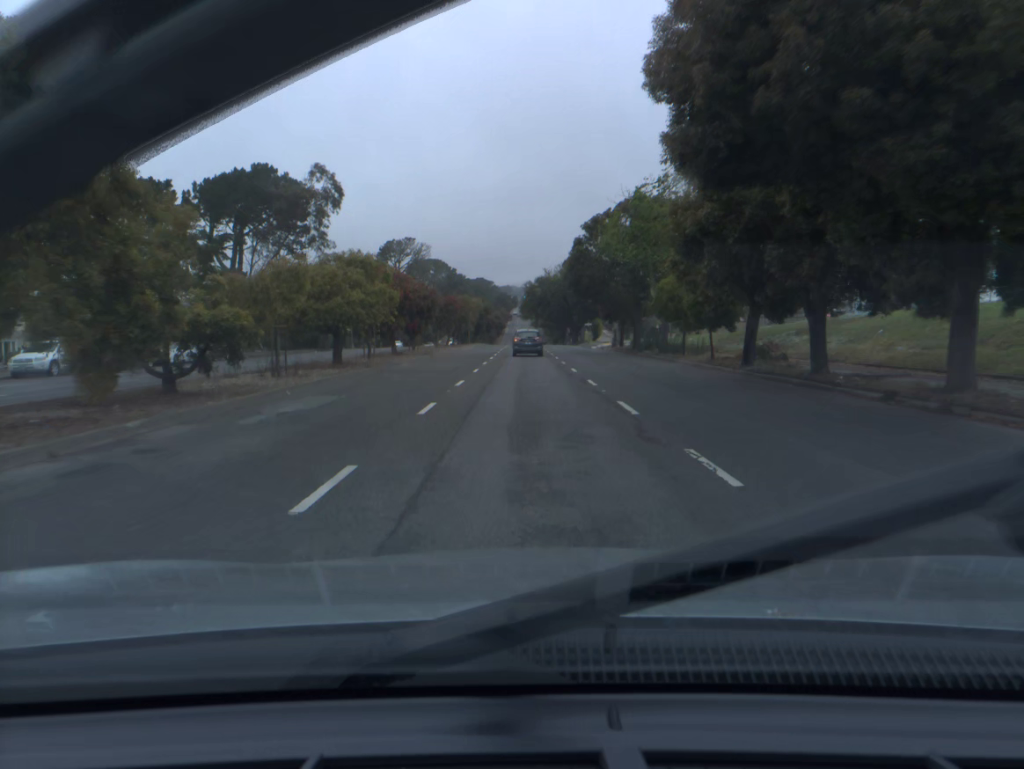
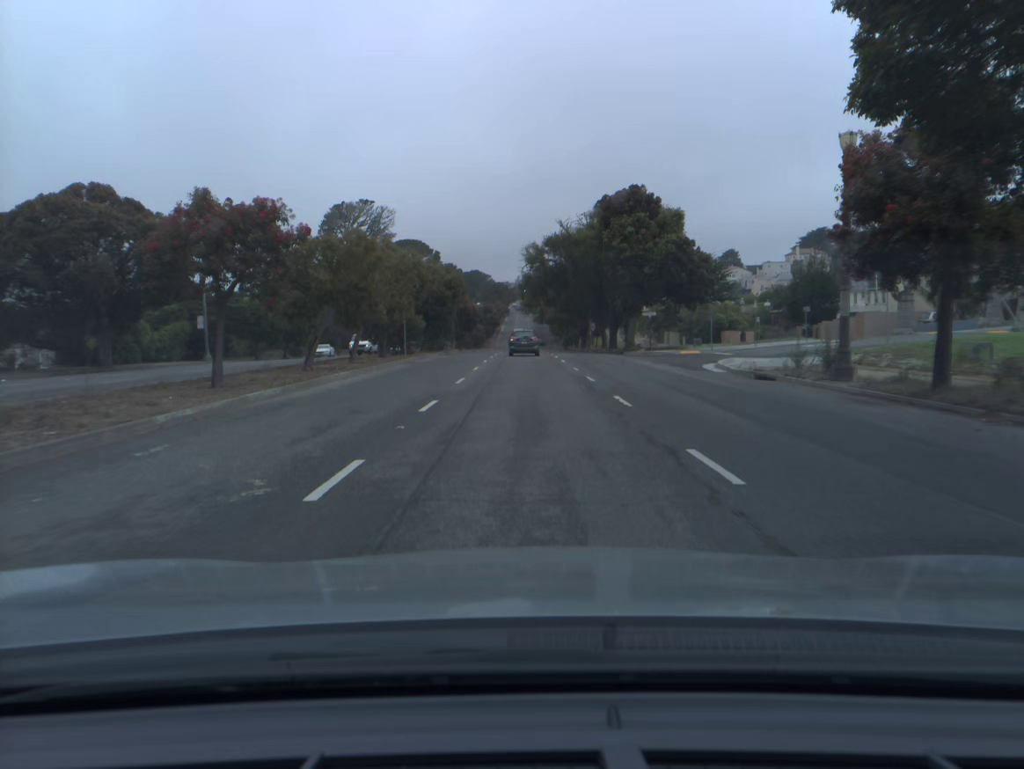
(0.0, +50.7) m; 0°
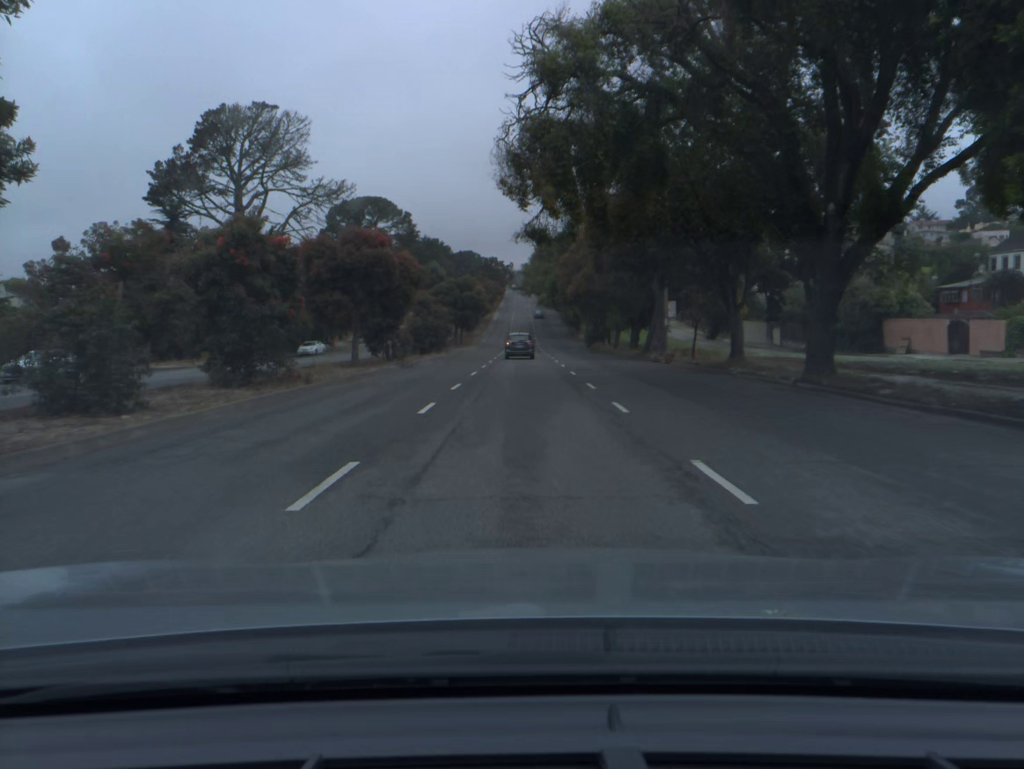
(+0.1, +51.0) m; 0°
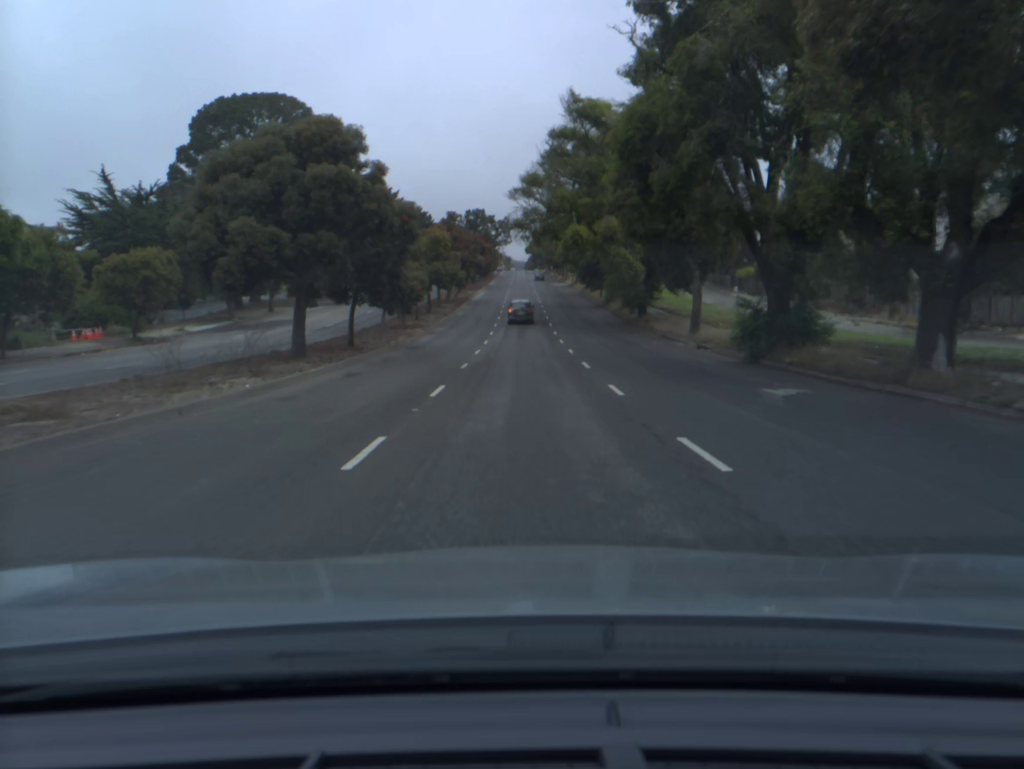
(-0.2, +63.7) m; 0°
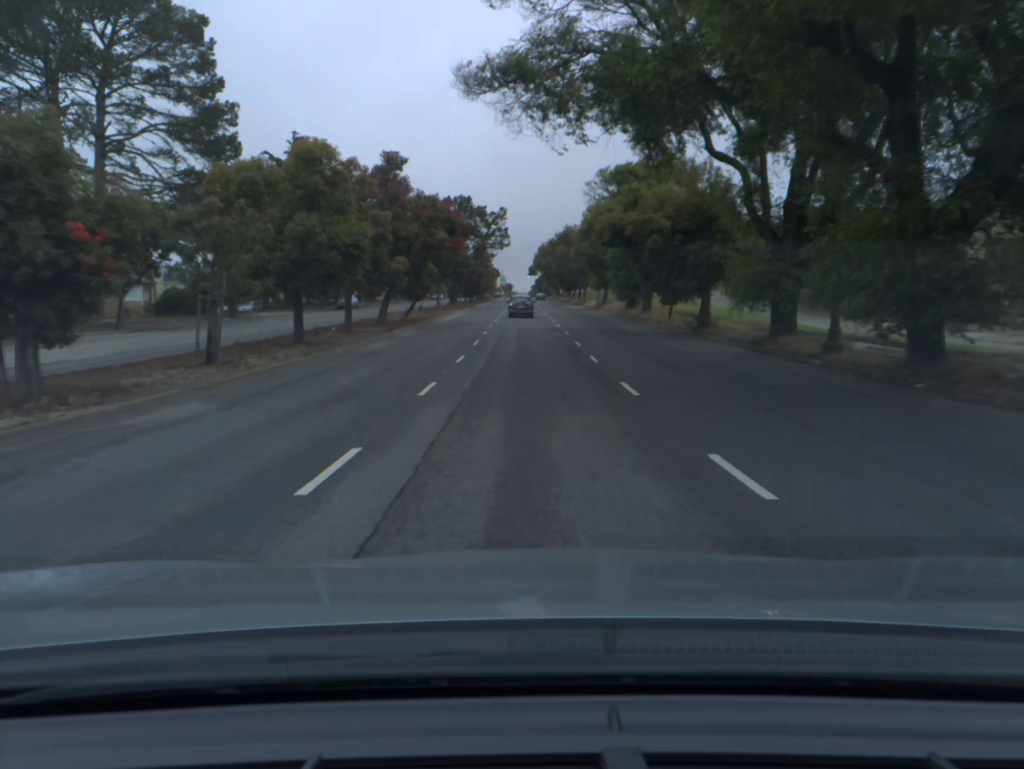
(0.0, +37.7) m; 0°
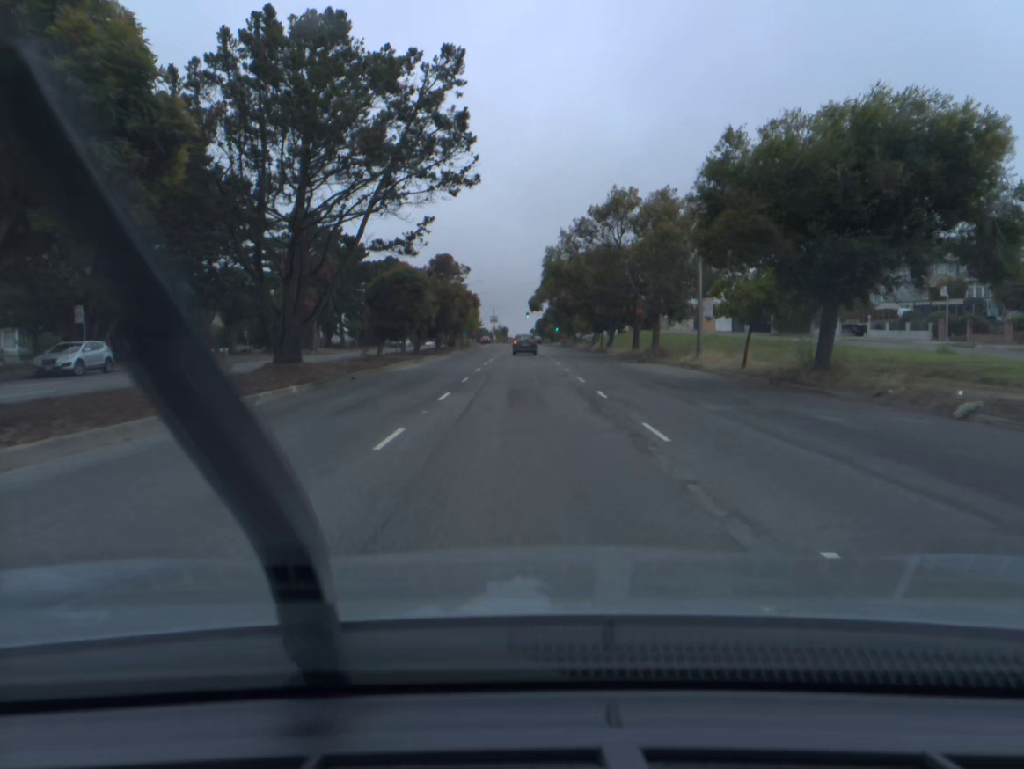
(+0.1, +61.5) m; 0°
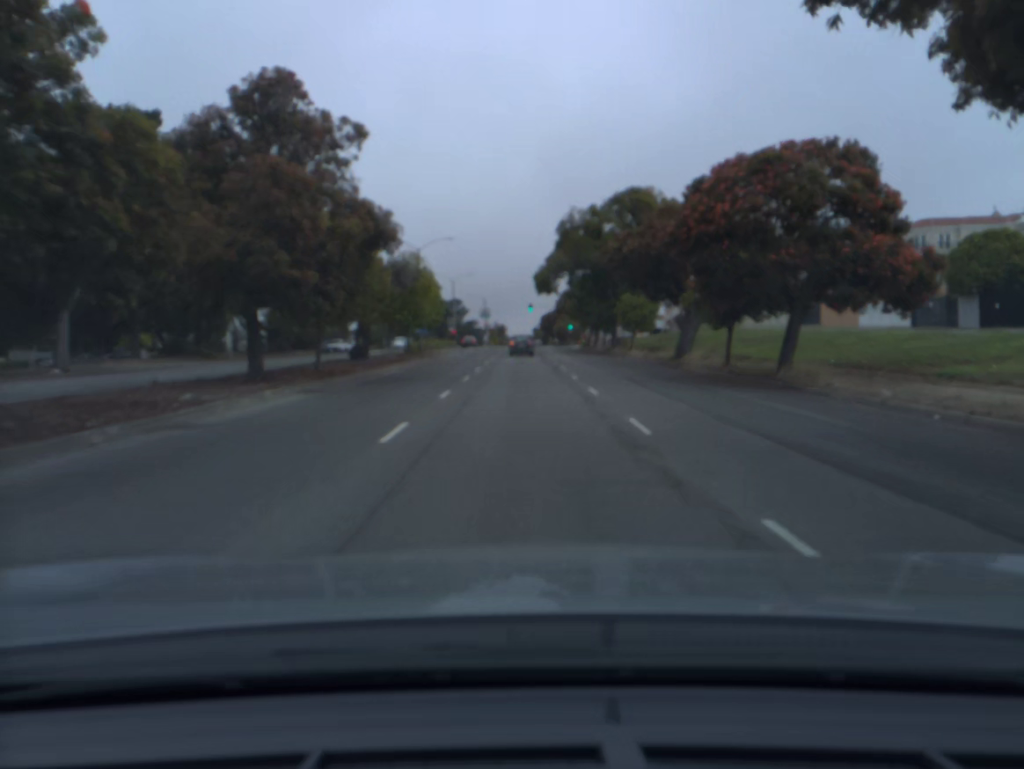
(0.0, +49.6) m; 0°
